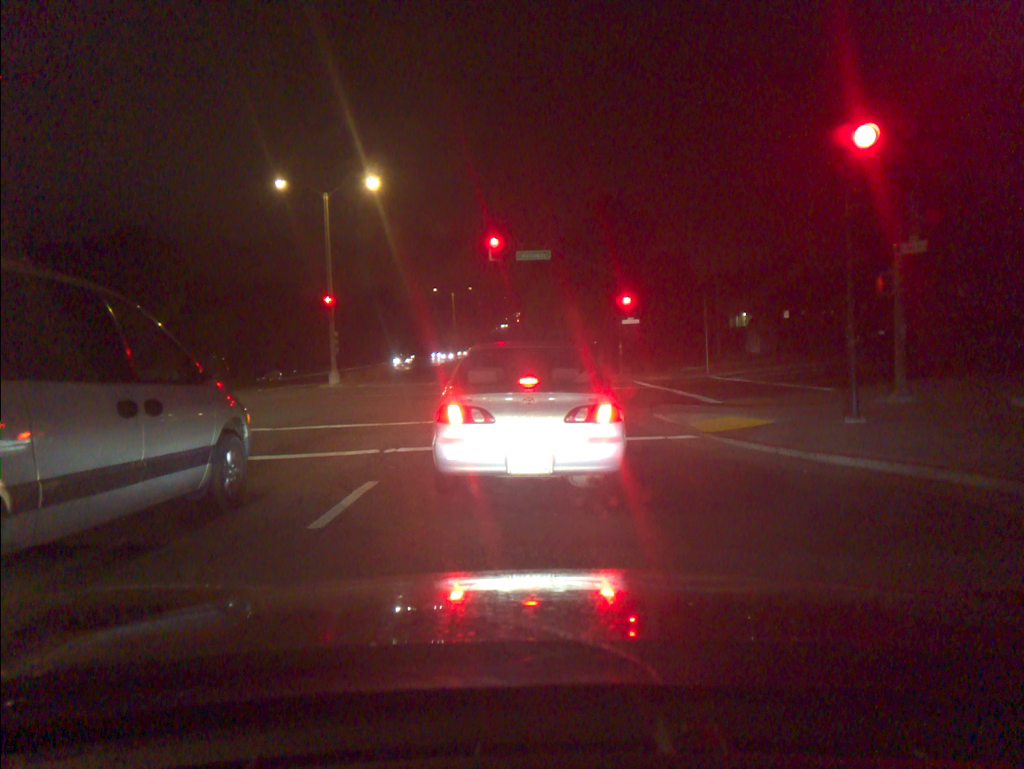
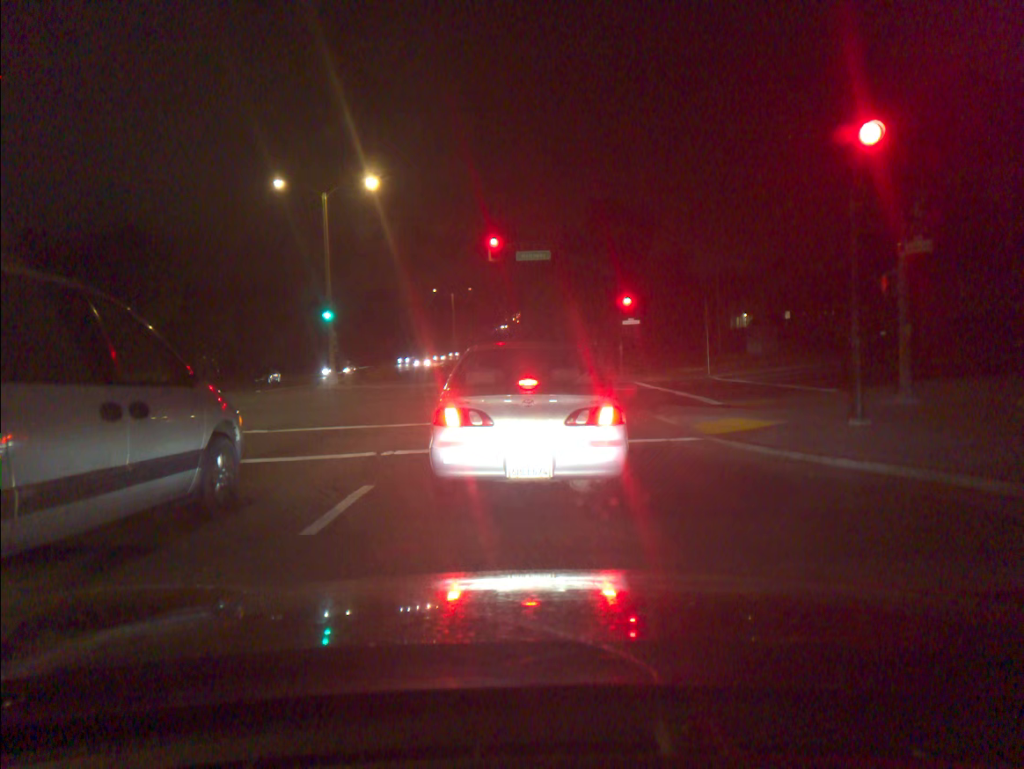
(0.0, +0.1) m; 0°
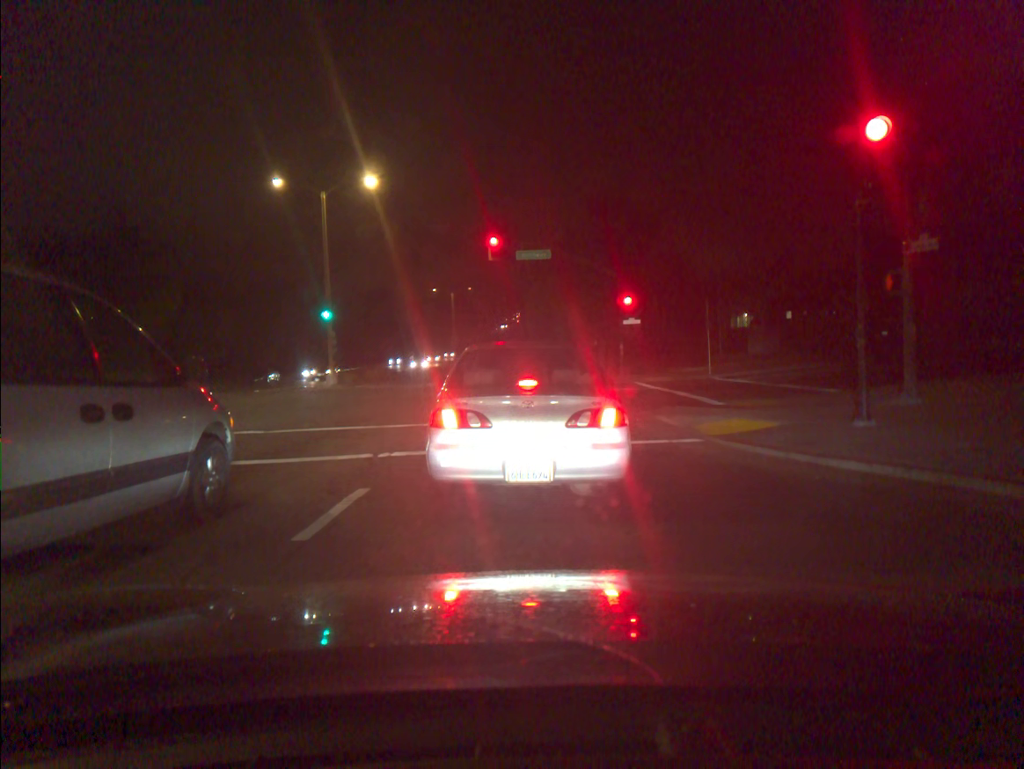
(0.0, +0.2) m; 0°
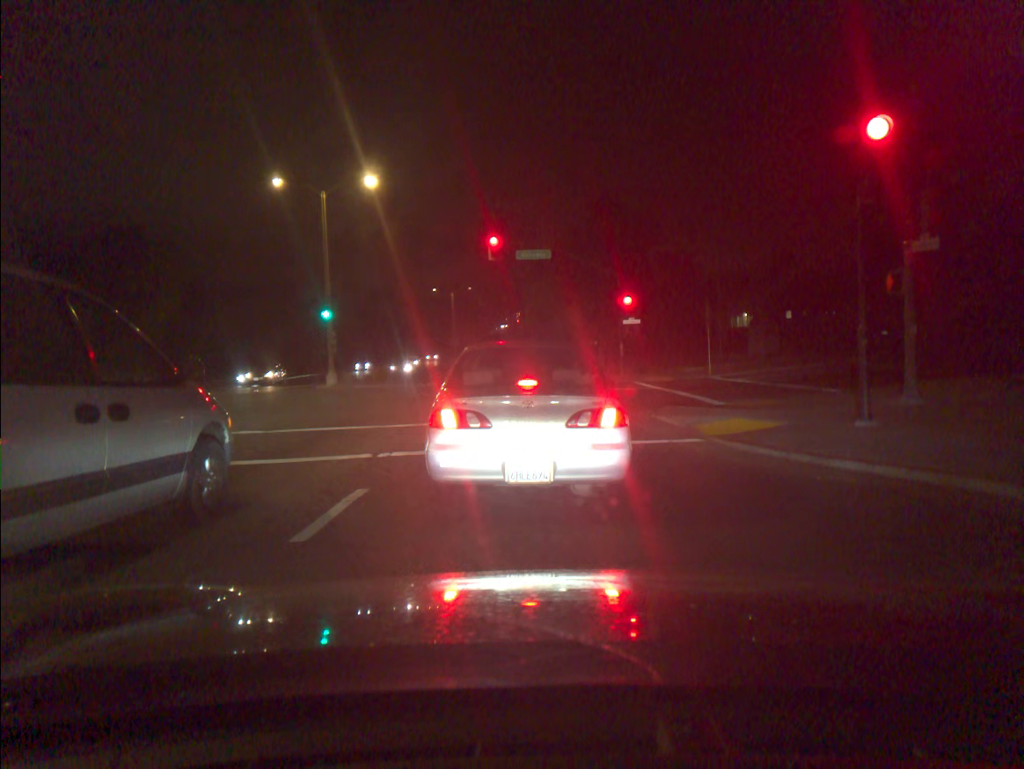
(0.0, +0.1) m; 0°
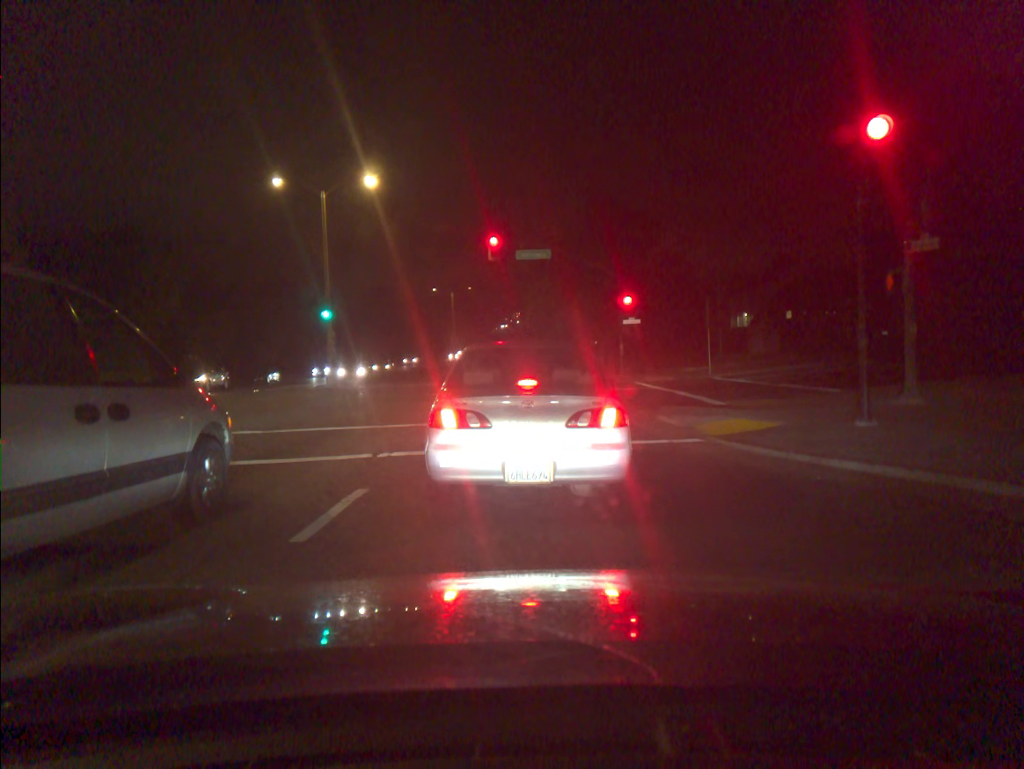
(0.0, 0.0) m; 0°
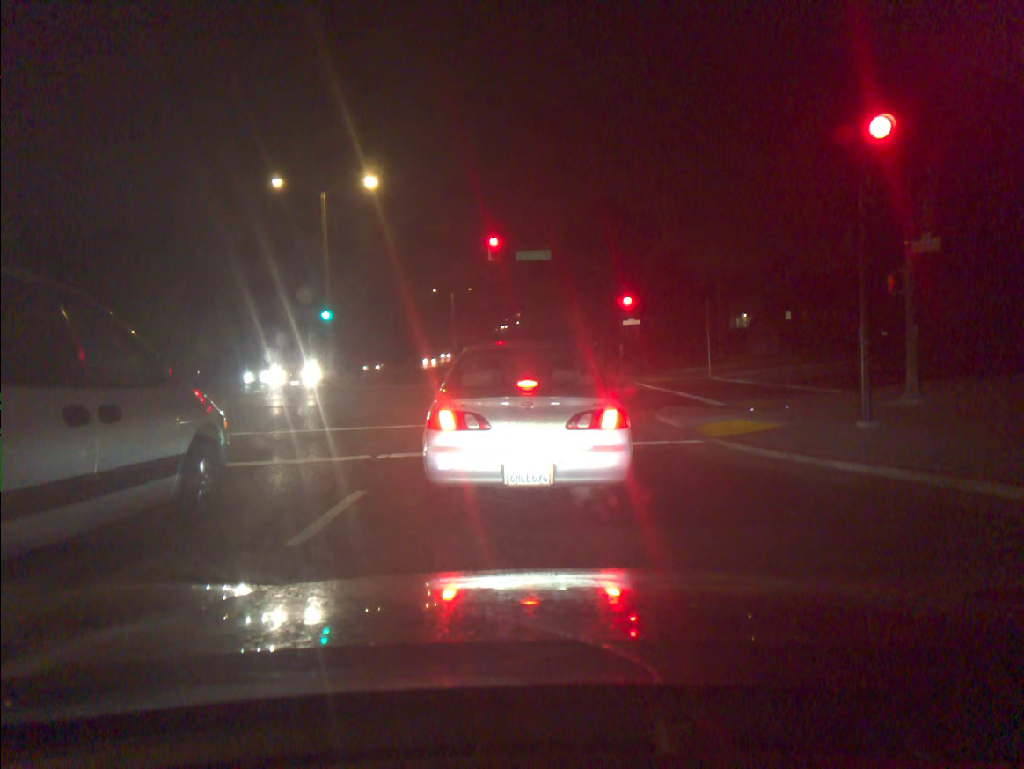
(0.0, +0.1) m; 0°
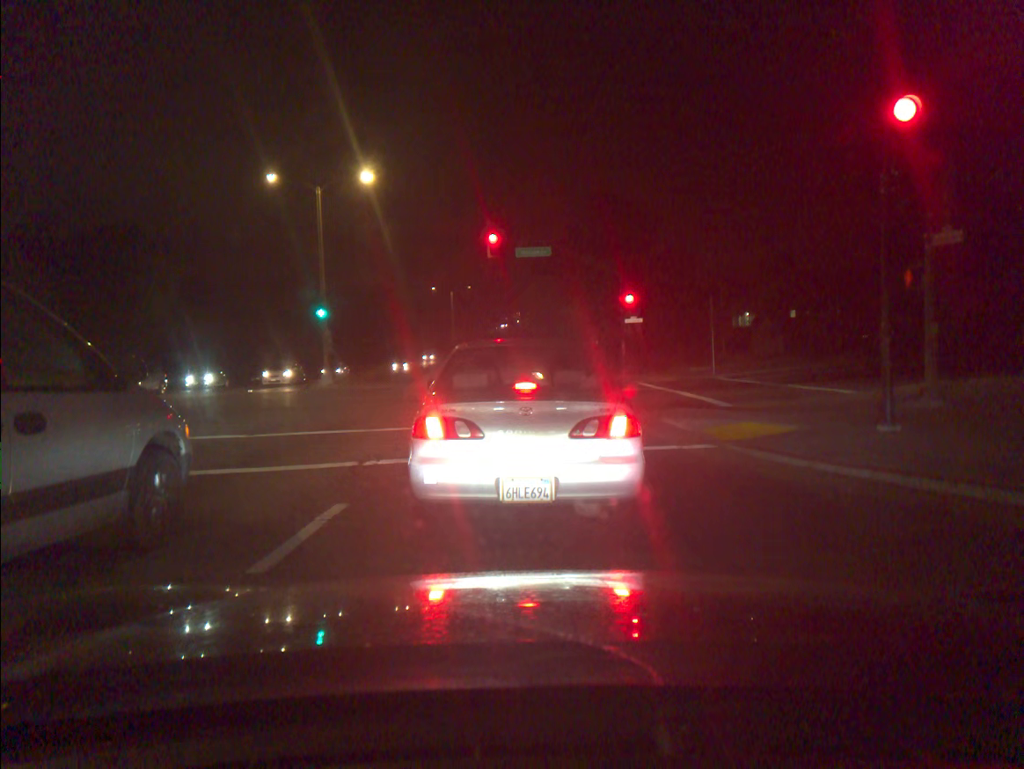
(0.0, +0.7) m; 0°
